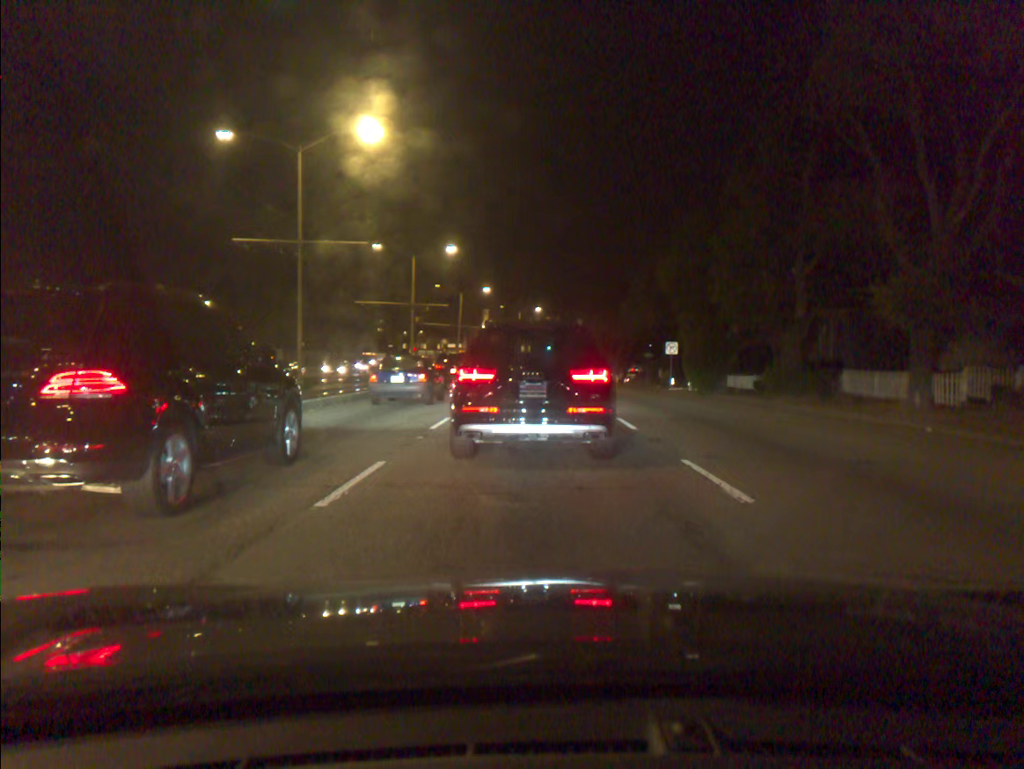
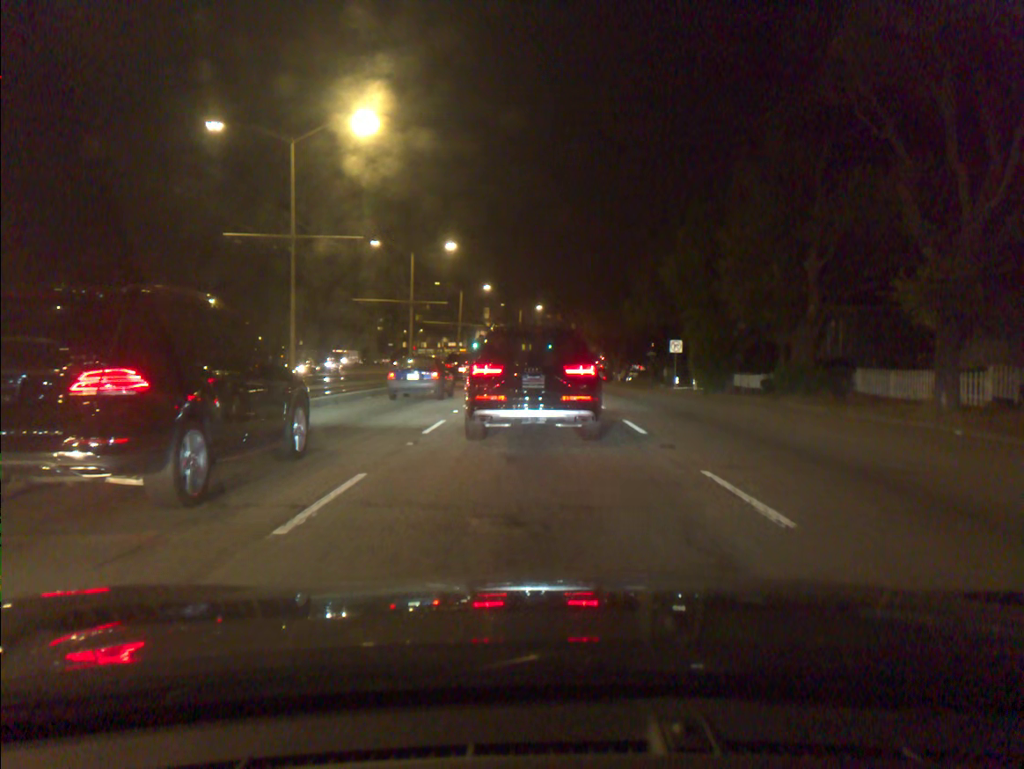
(0.0, +1.0) m; 0°
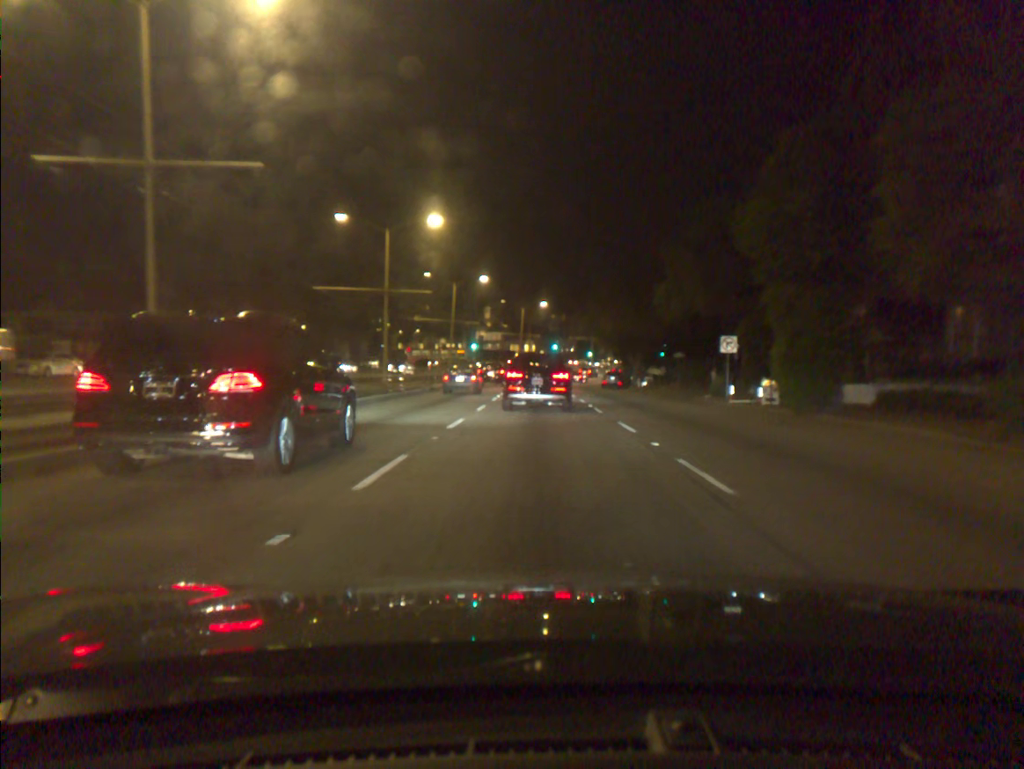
(0.0, +12.3) m; 0°
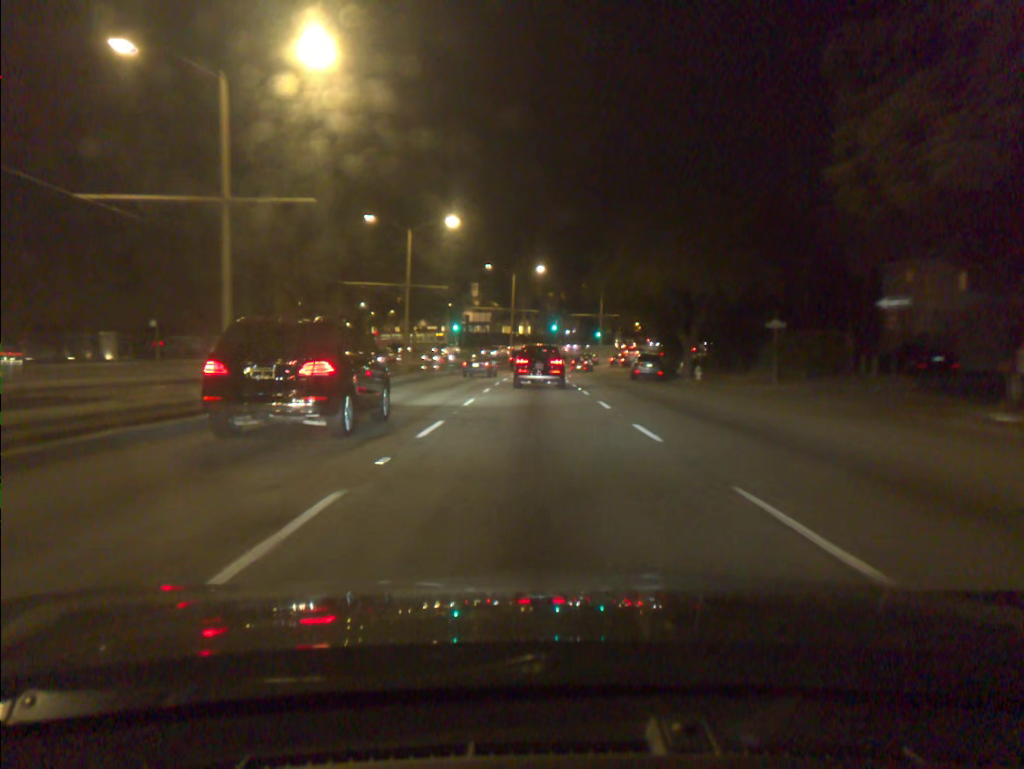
(+0.1, +25.5) m; 0°
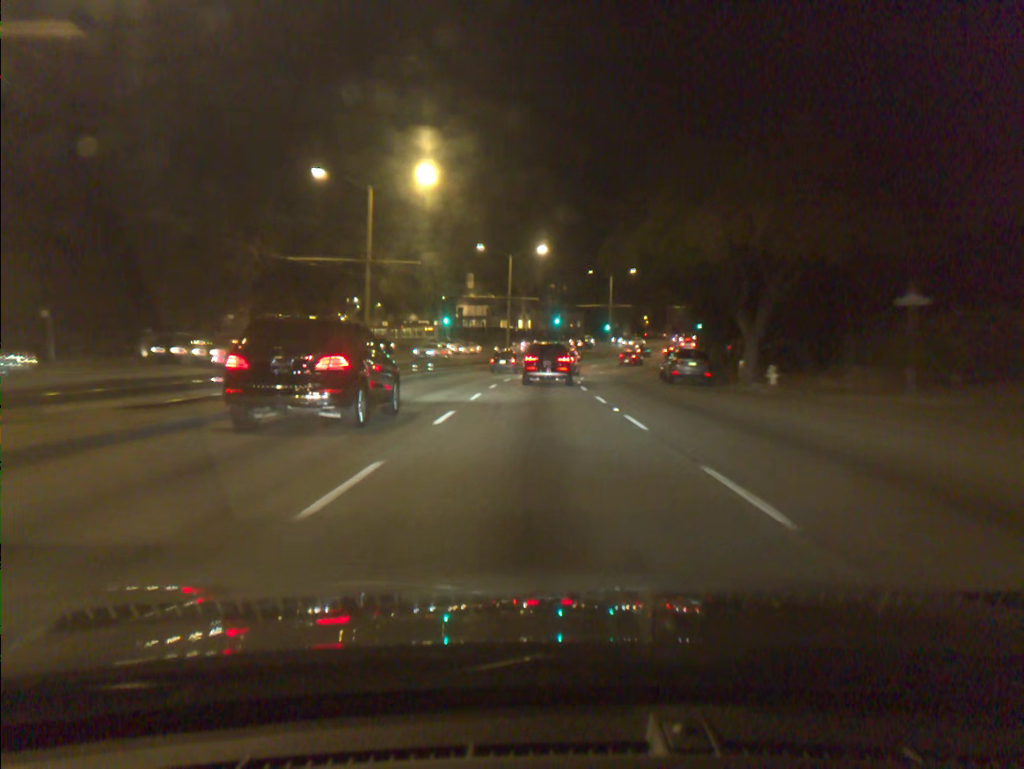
(-0.1, +13.1) m; 0°
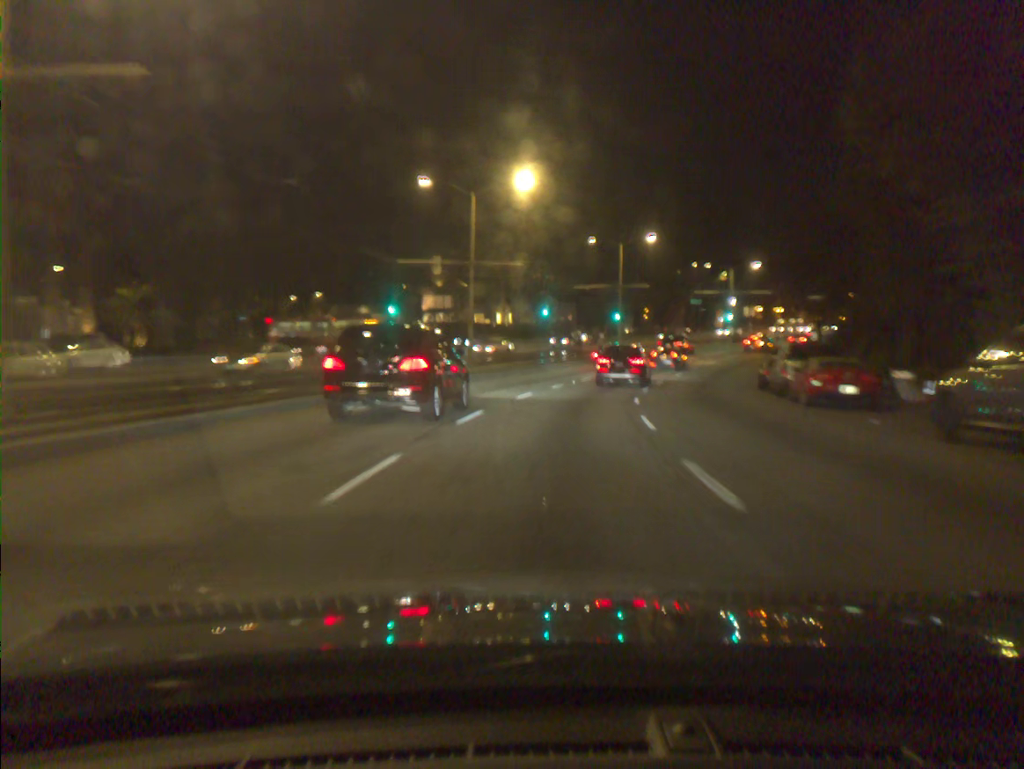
(+0.3, +28.4) m; +2°
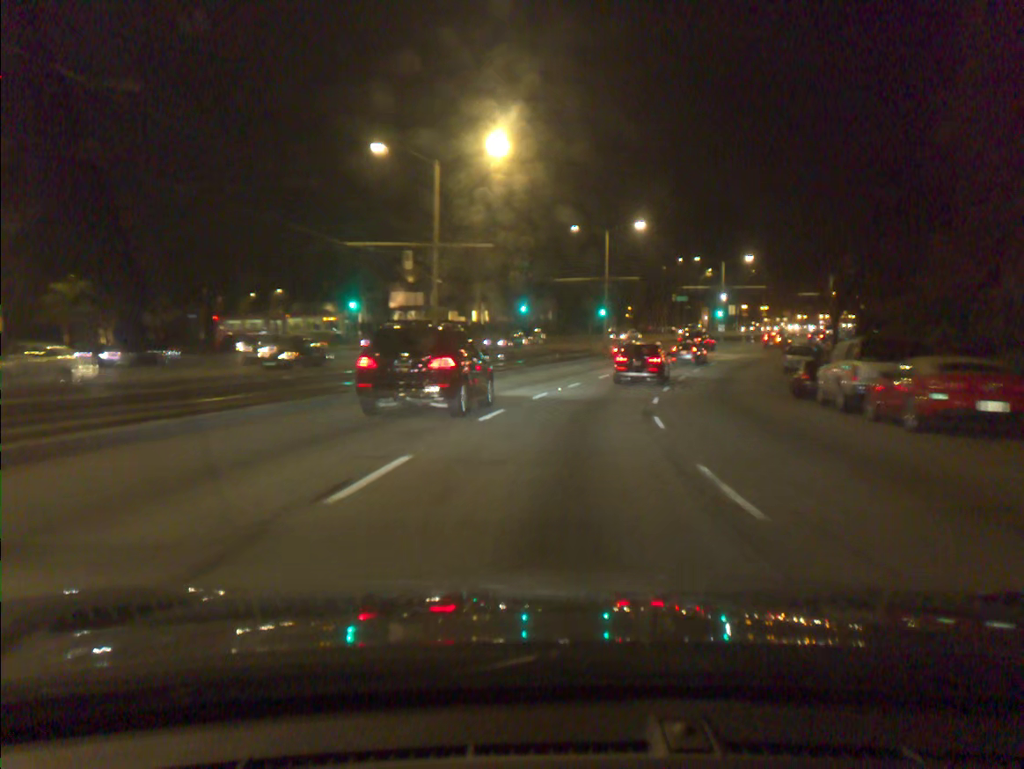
(+0.1, +7.3) m; +2°
